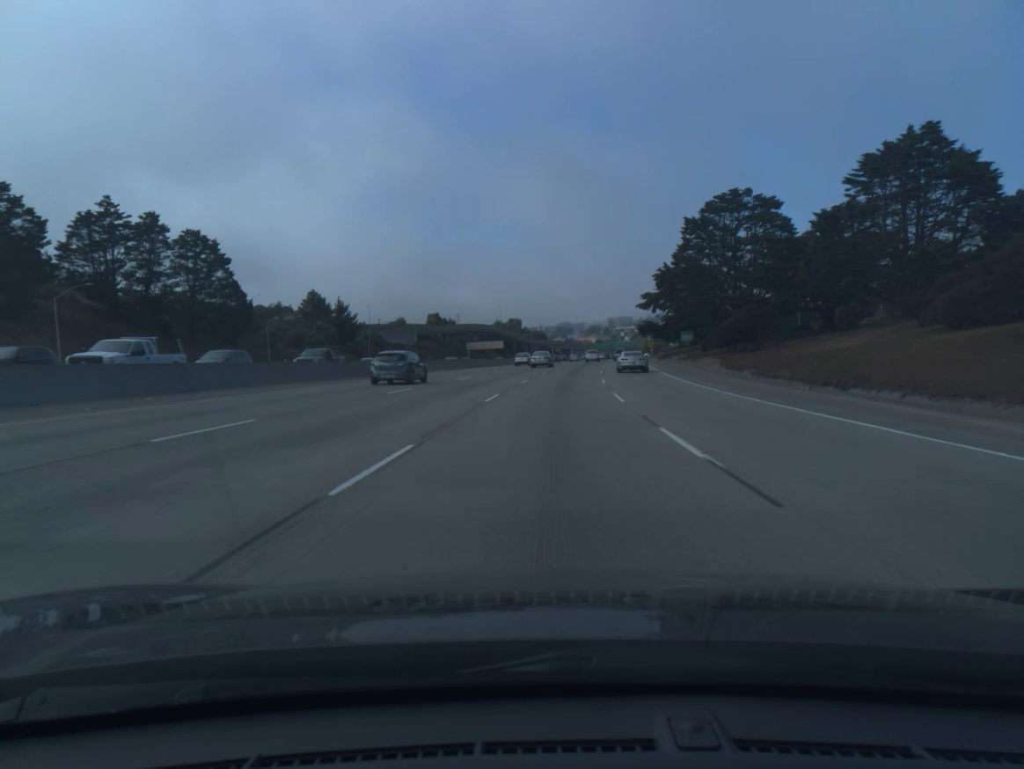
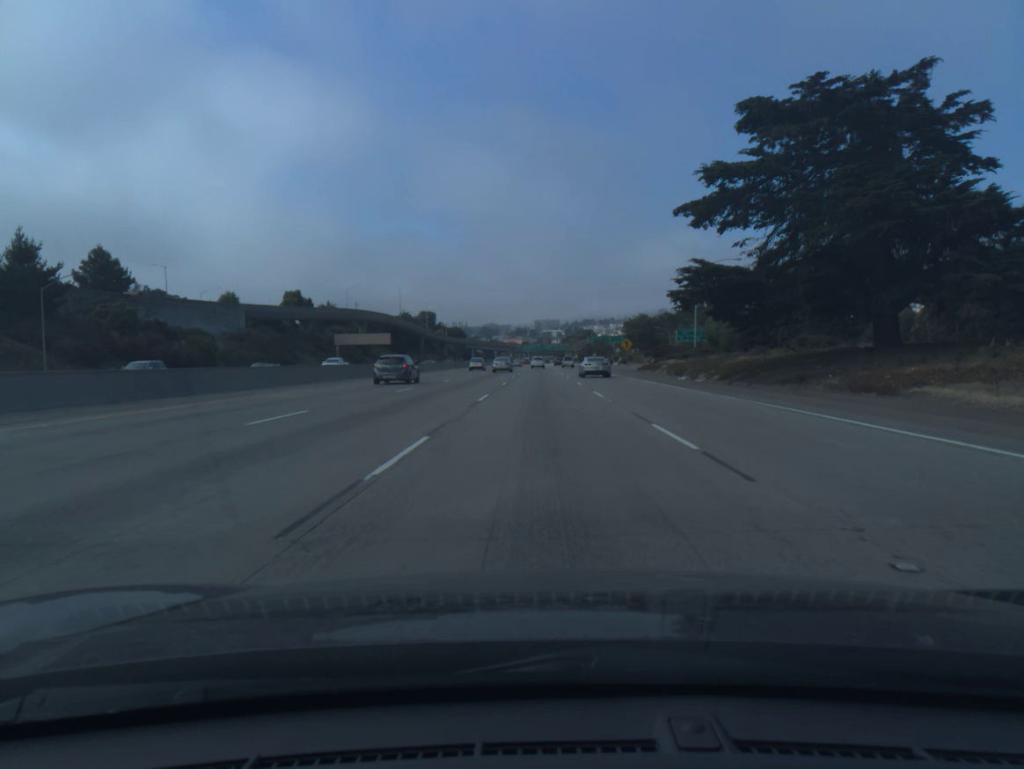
(+4.7, +83.8) m; +5°
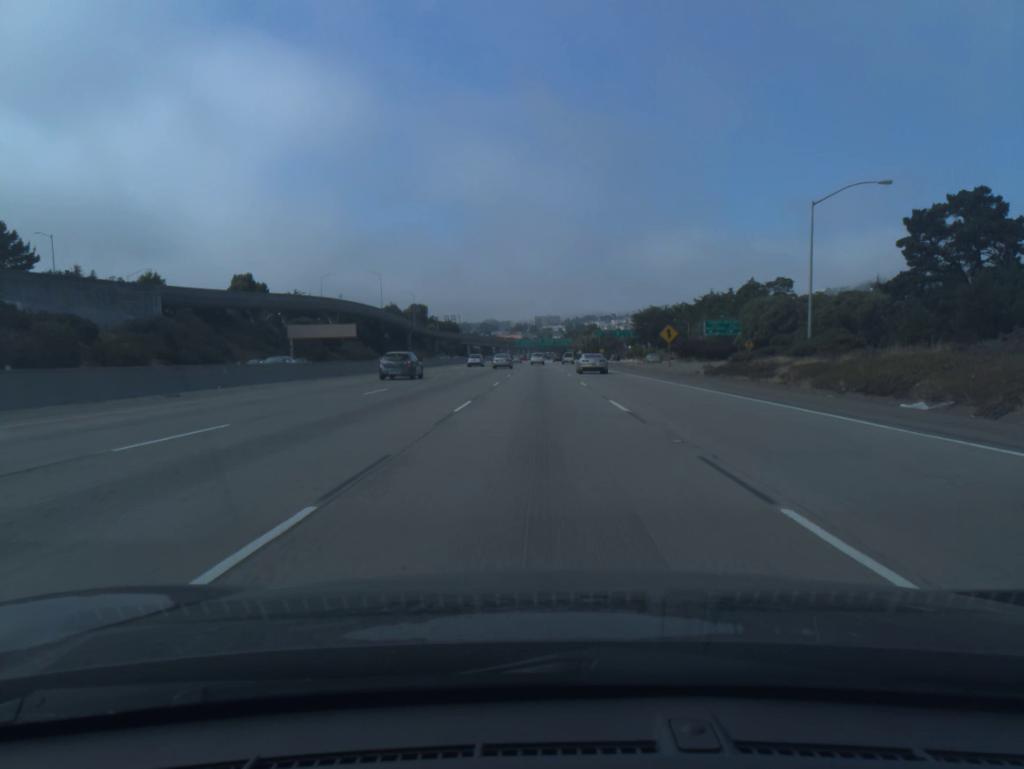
(0.0, +33.9) m; 0°
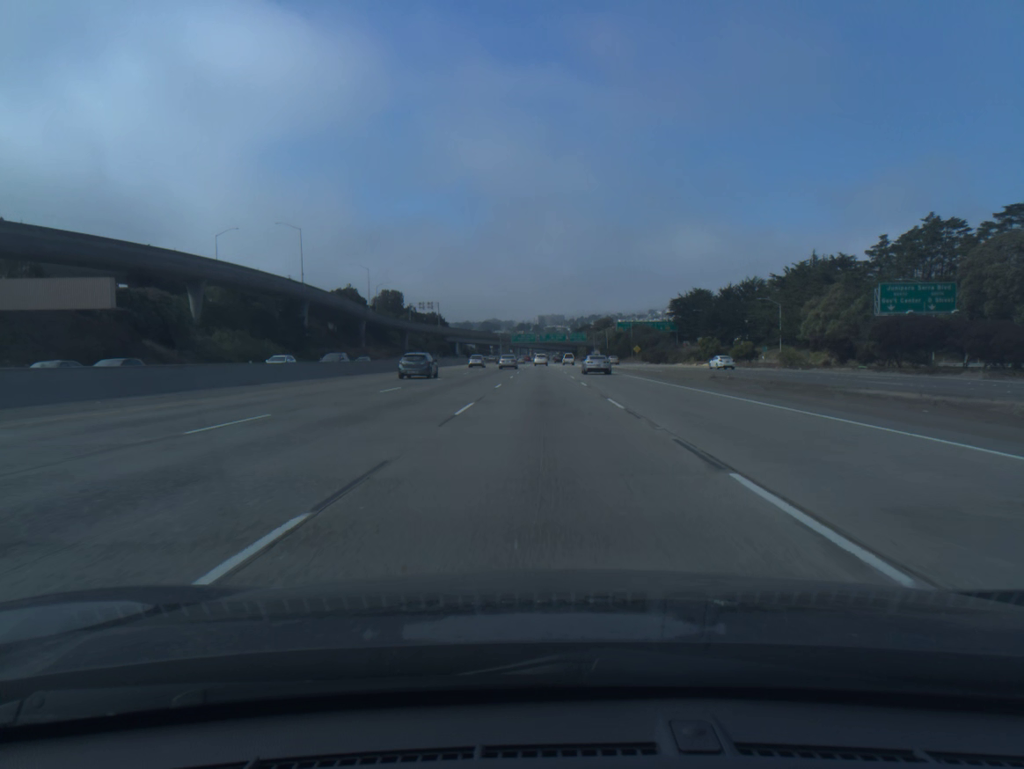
(-0.2, +85.7) m; 0°
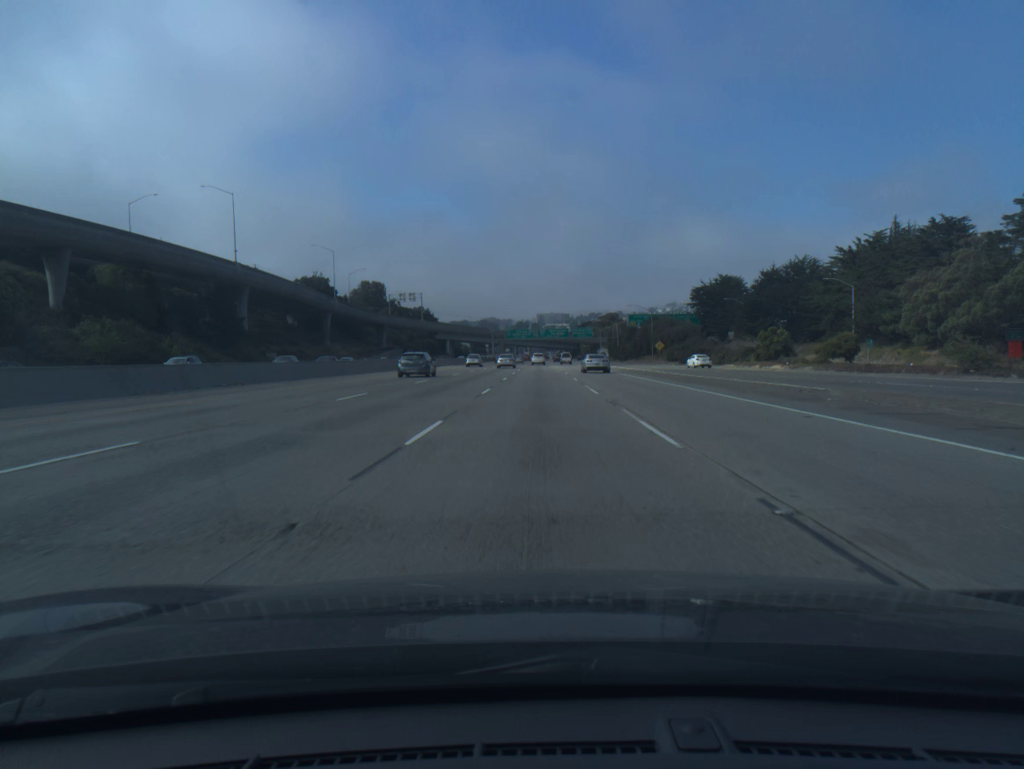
(0.0, +34.4) m; 0°
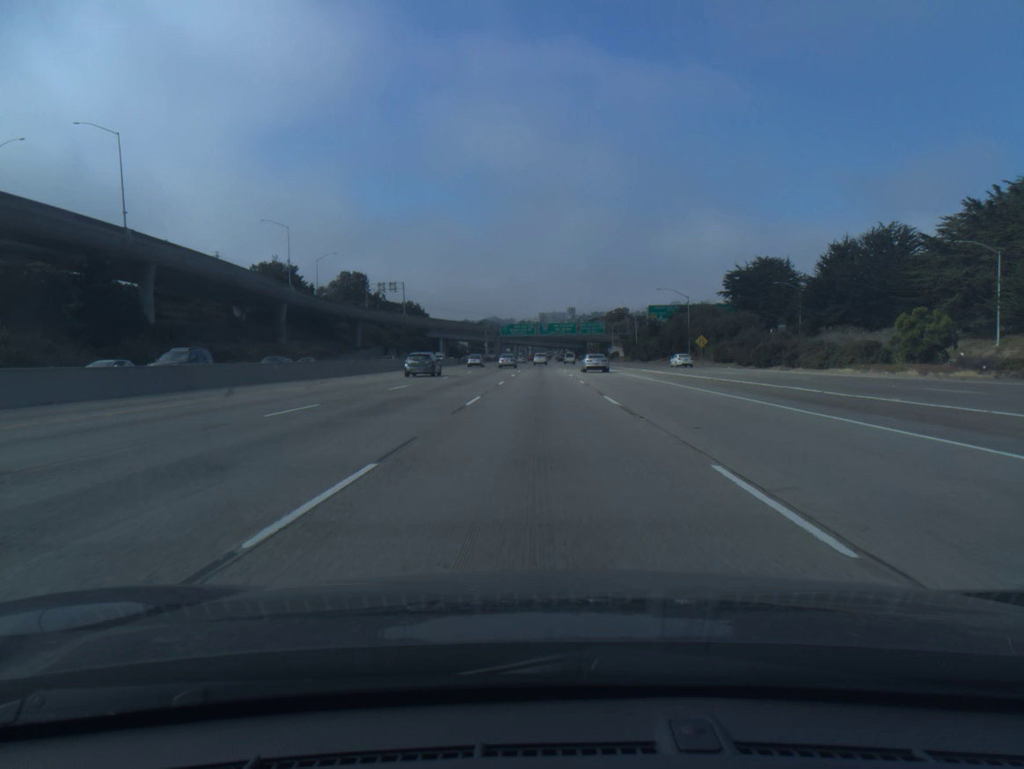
(-0.1, +34.4) m; 0°
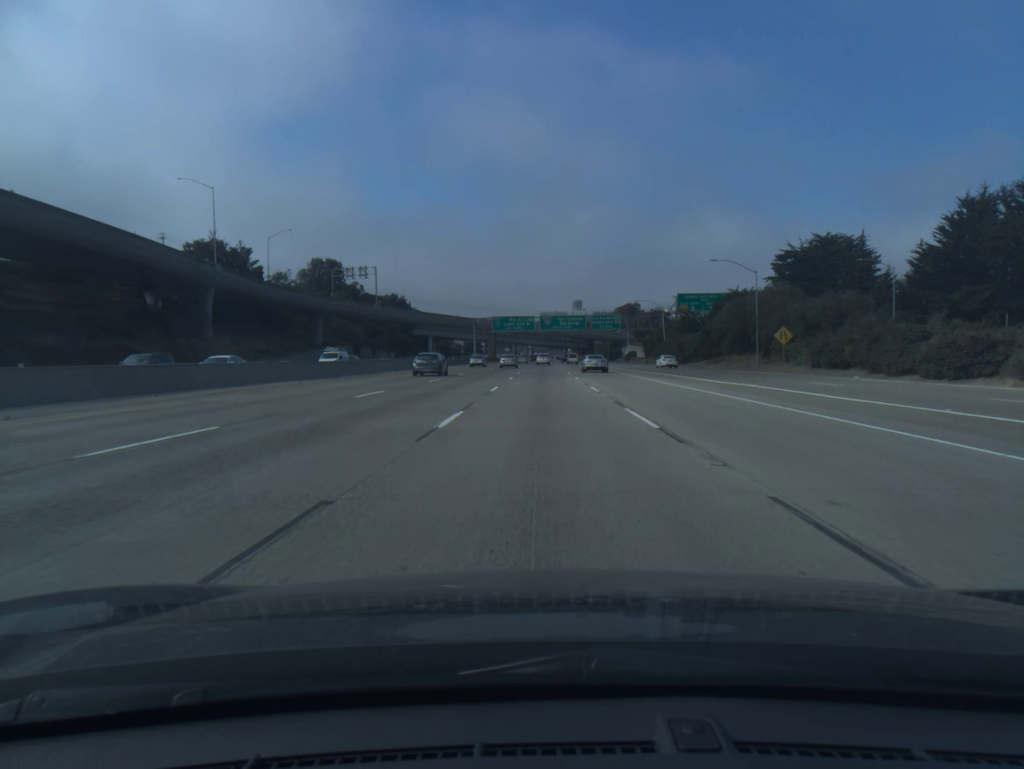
(-0.1, +34.3) m; 0°
